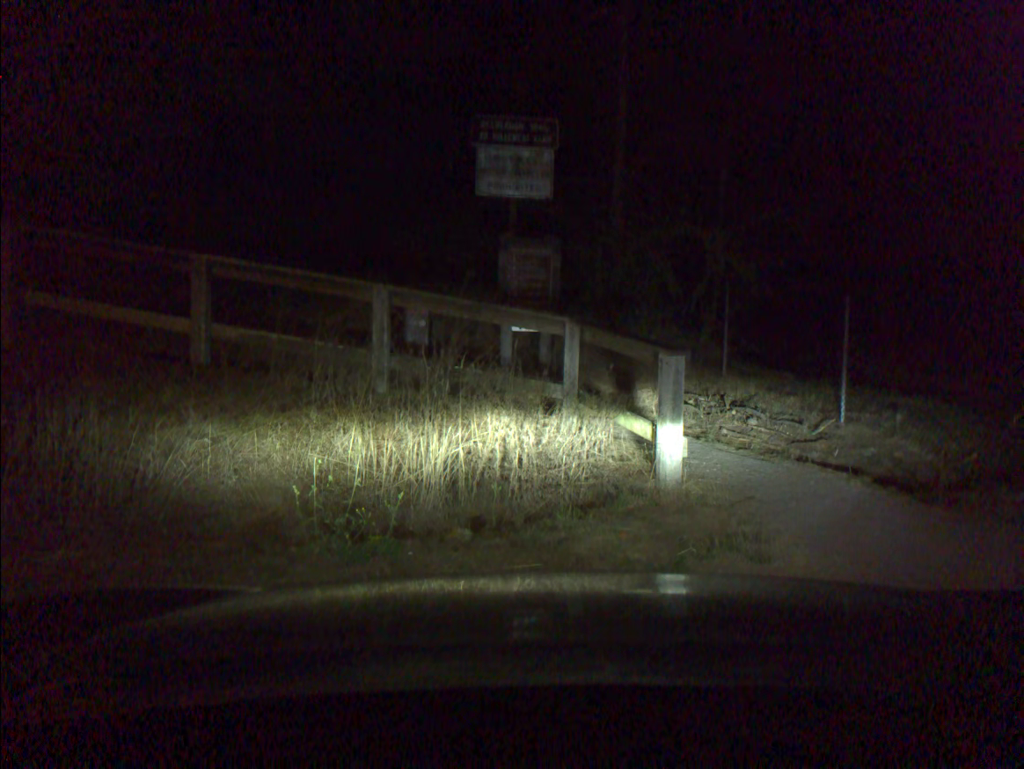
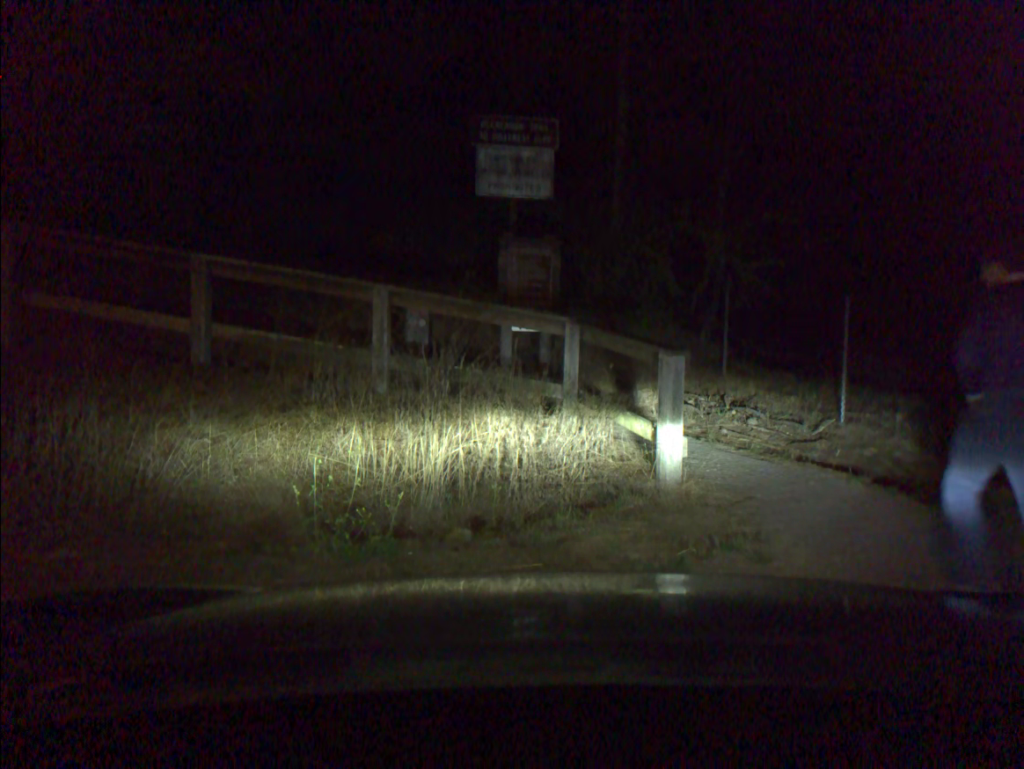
(0.0, 0.0) m; 0°
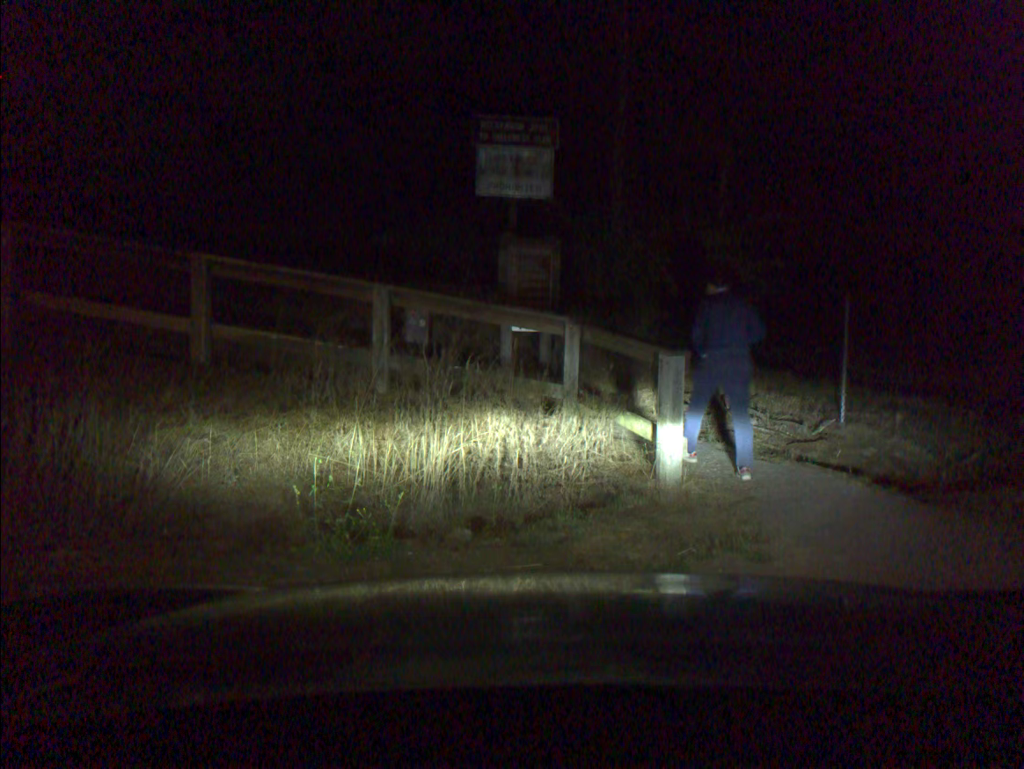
(0.0, 0.0) m; 0°
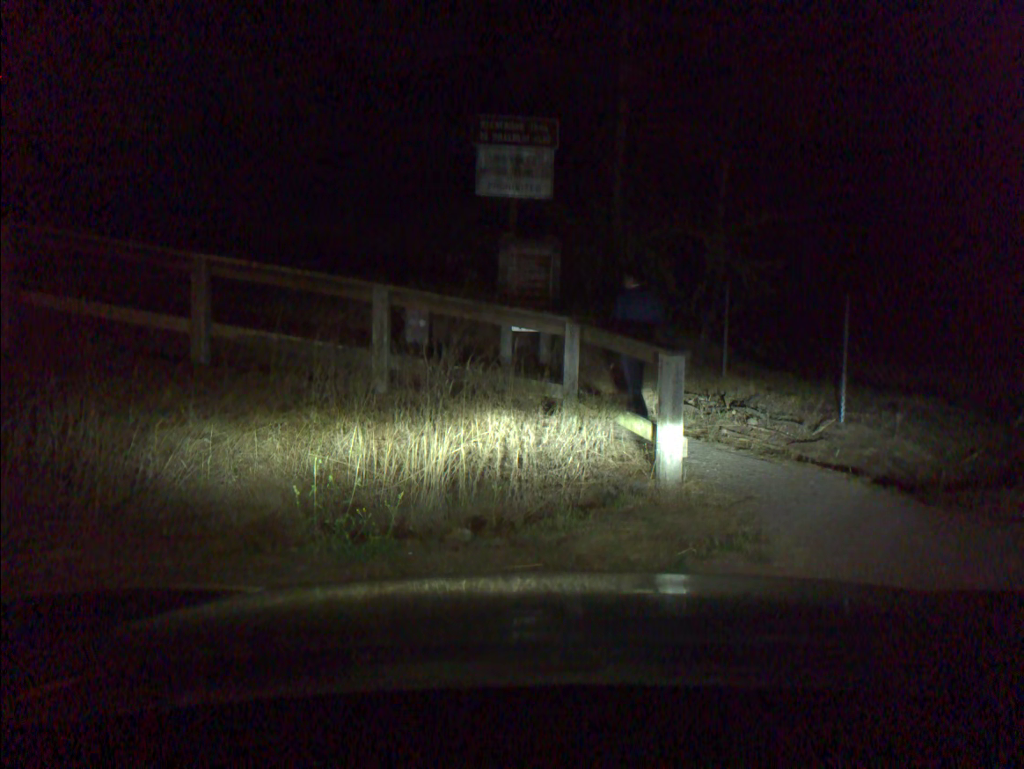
(0.0, 0.0) m; 0°
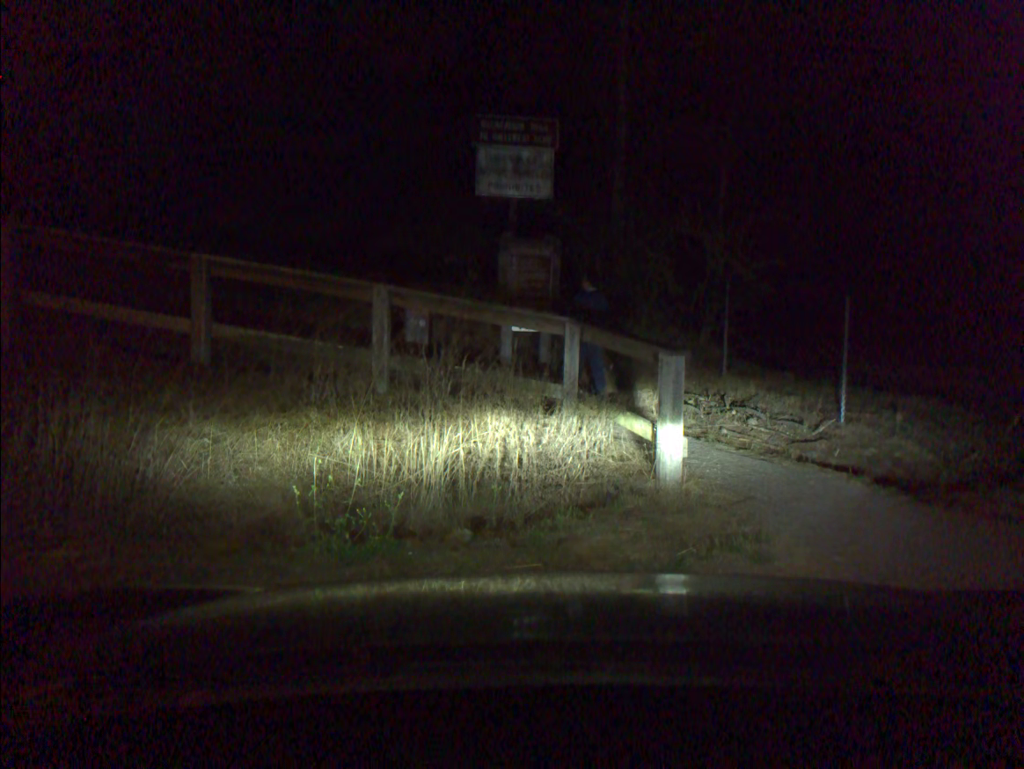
(+0.1, 0.0) m; 0°
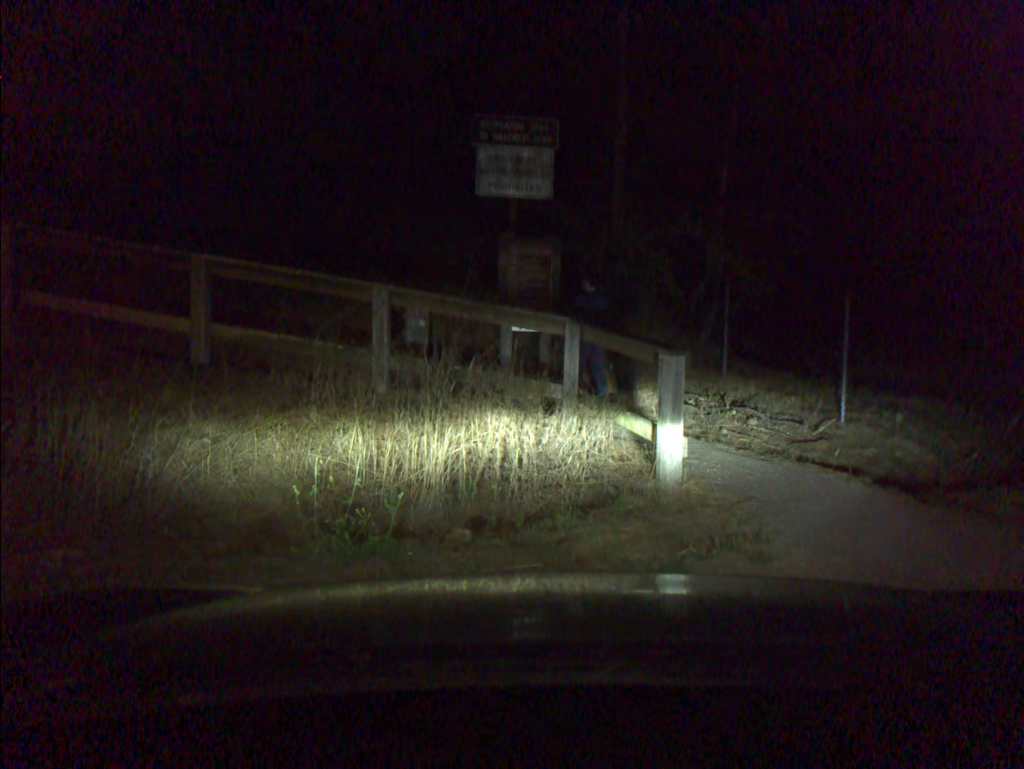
(0.0, 0.0) m; 0°
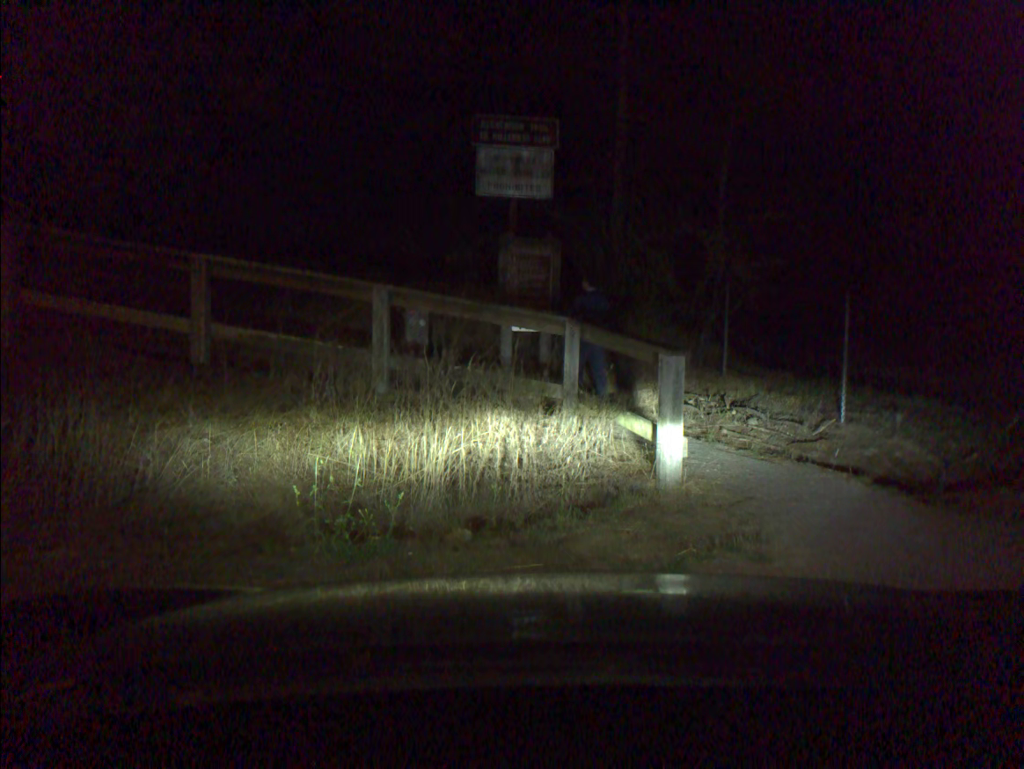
(0.0, 0.0) m; 0°
